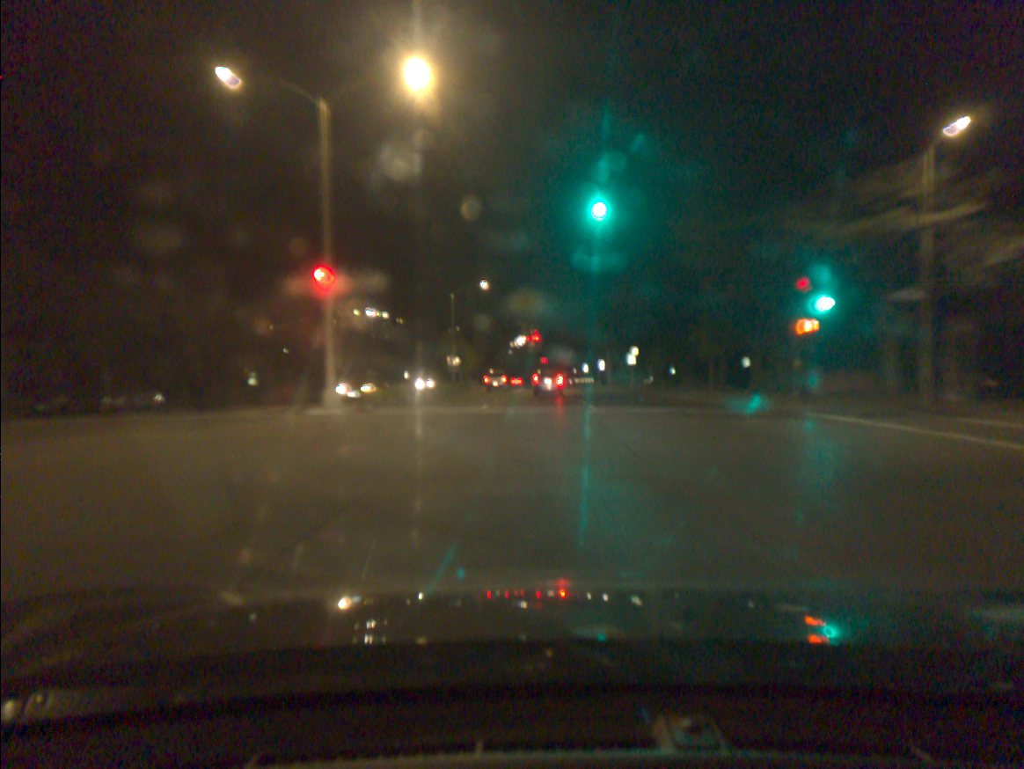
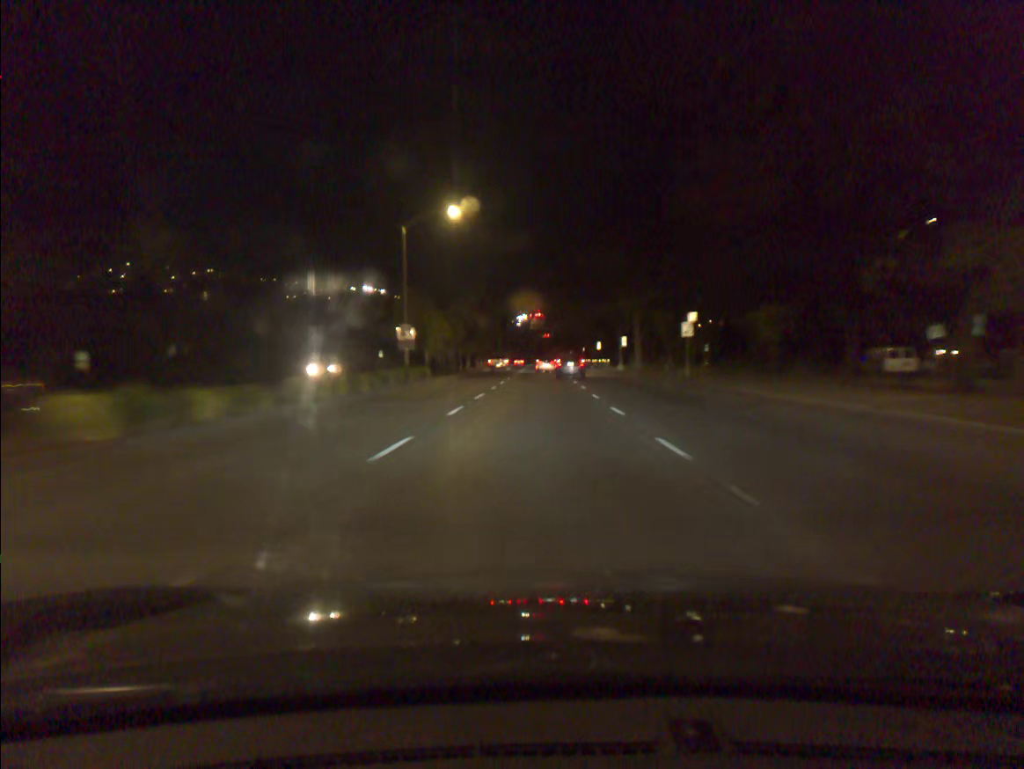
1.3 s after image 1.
(+0.1, +24.2) m; 0°
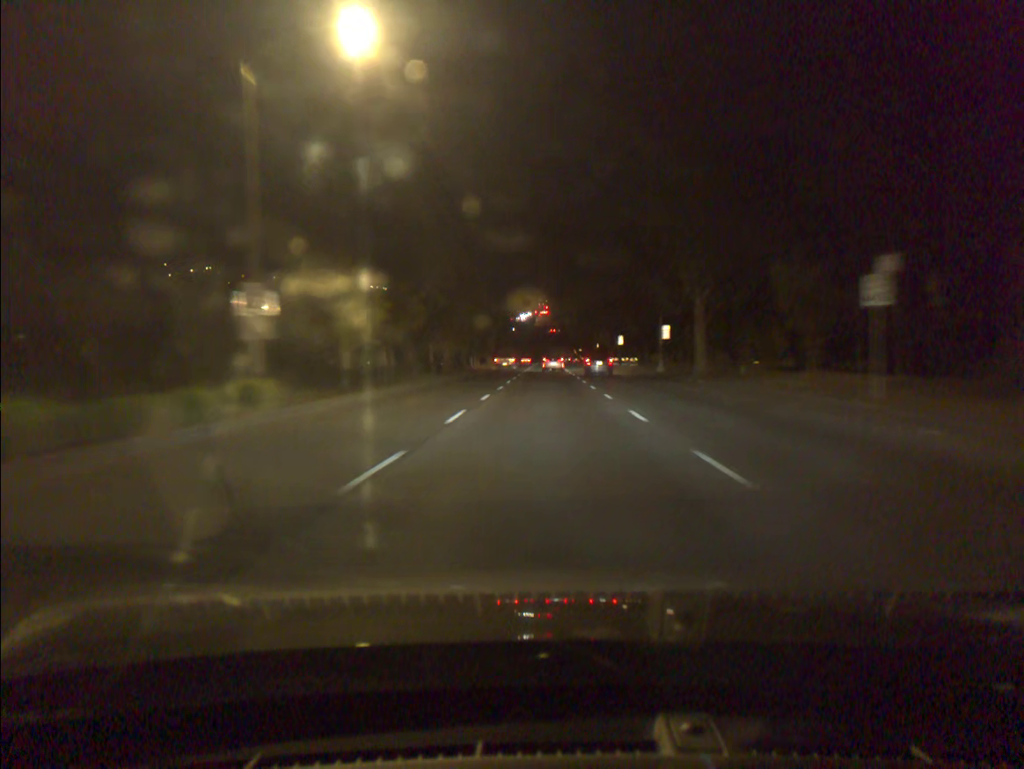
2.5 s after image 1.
(-0.1, +23.7) m; 0°
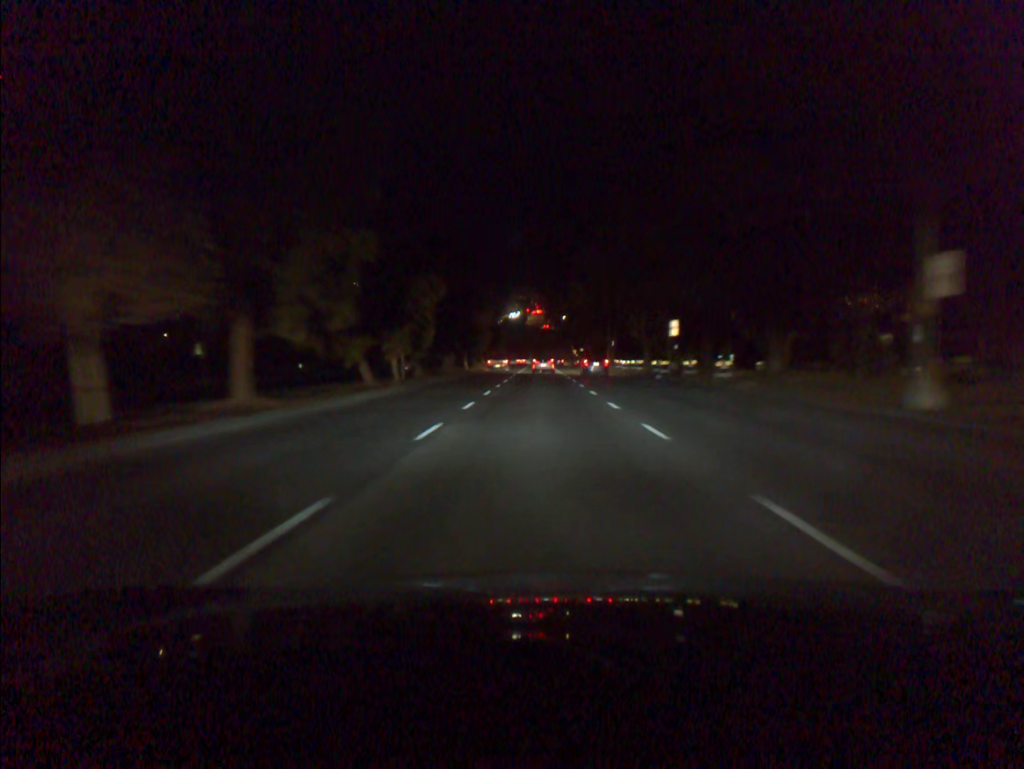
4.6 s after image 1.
(+0.2, +39.9) m; +1°
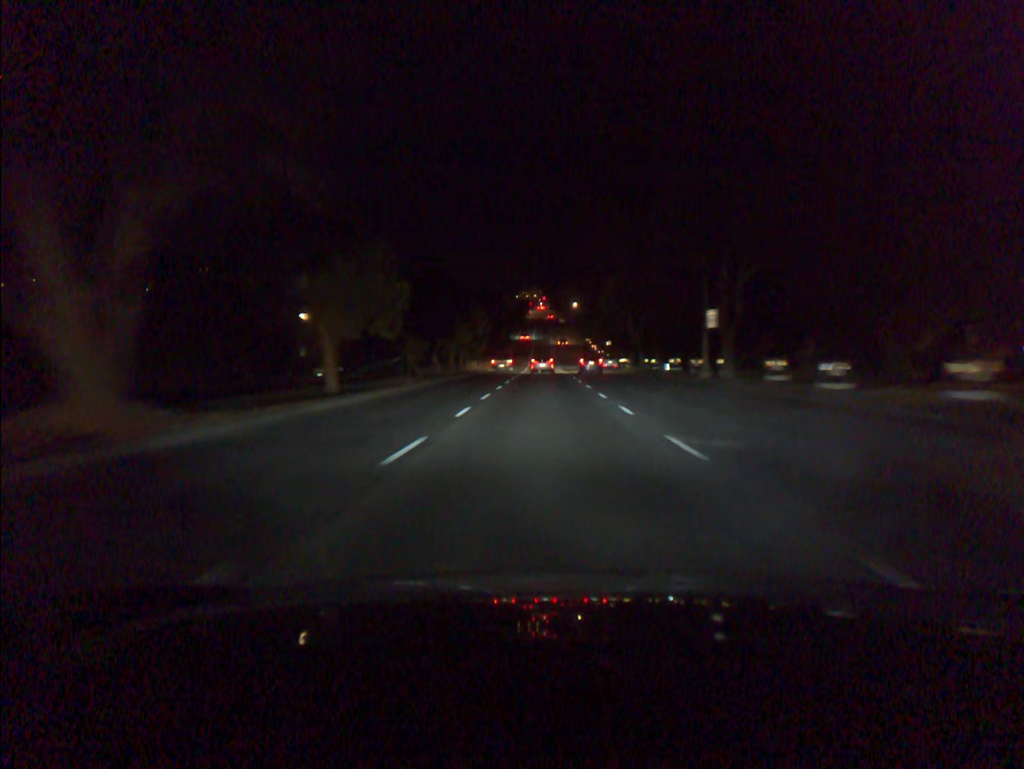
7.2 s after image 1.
(-0.2, +53.4) m; 0°
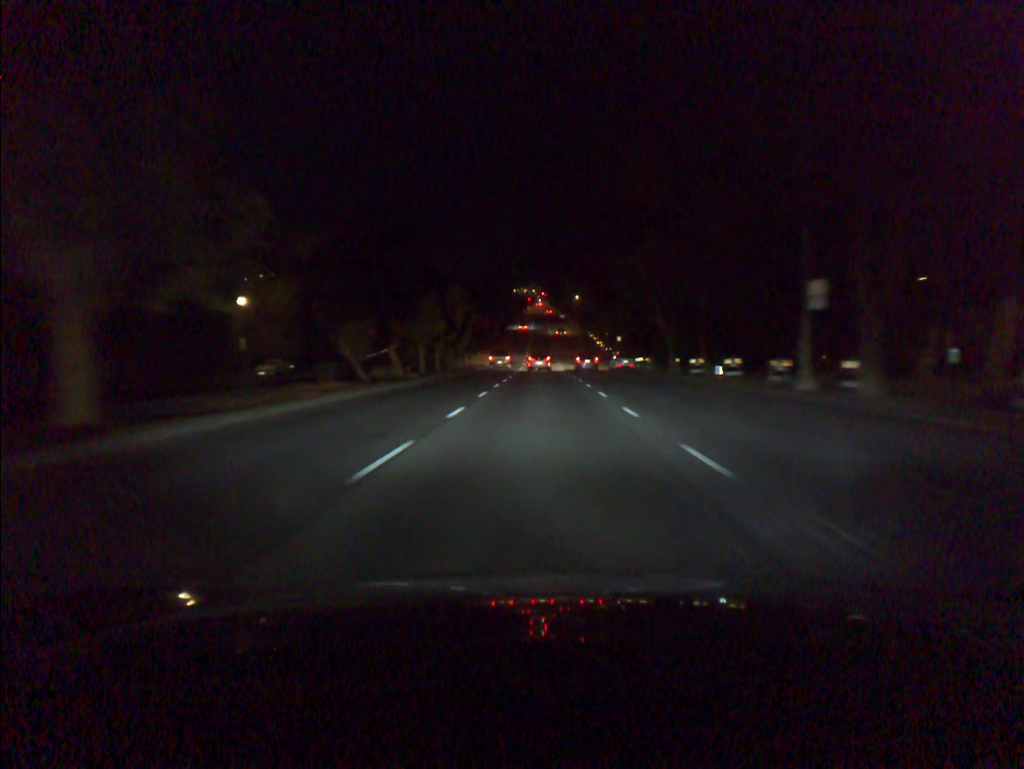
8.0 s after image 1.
(0.0, +15.5) m; 0°
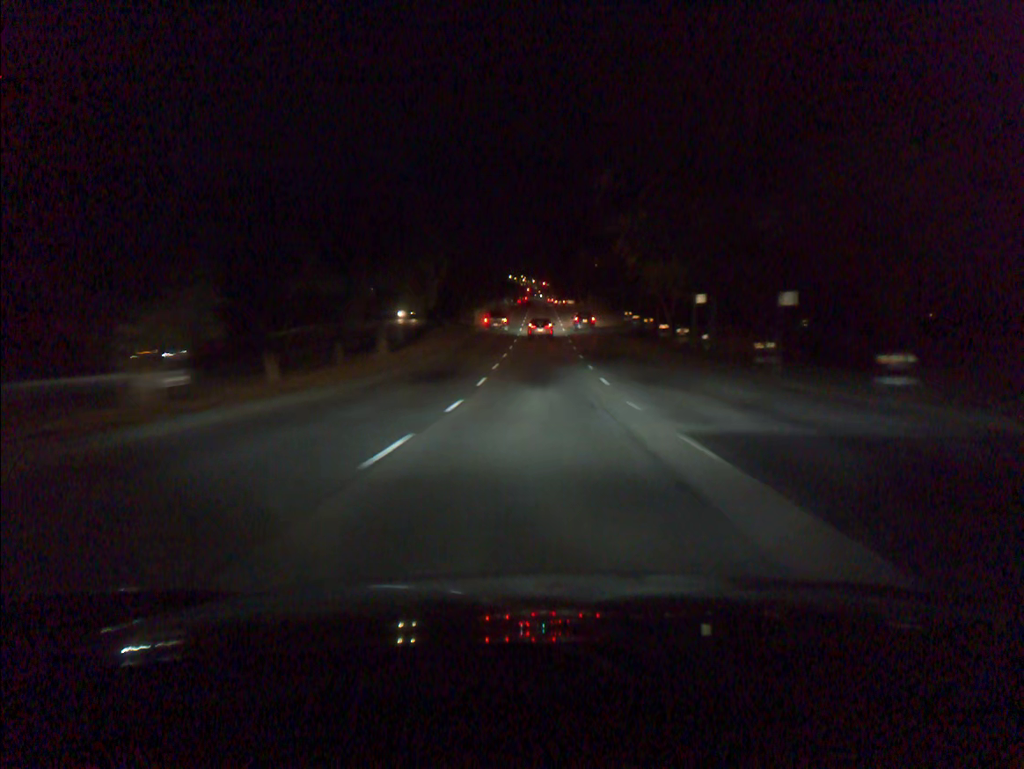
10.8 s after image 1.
(+0.1, +58.2) m; 0°
